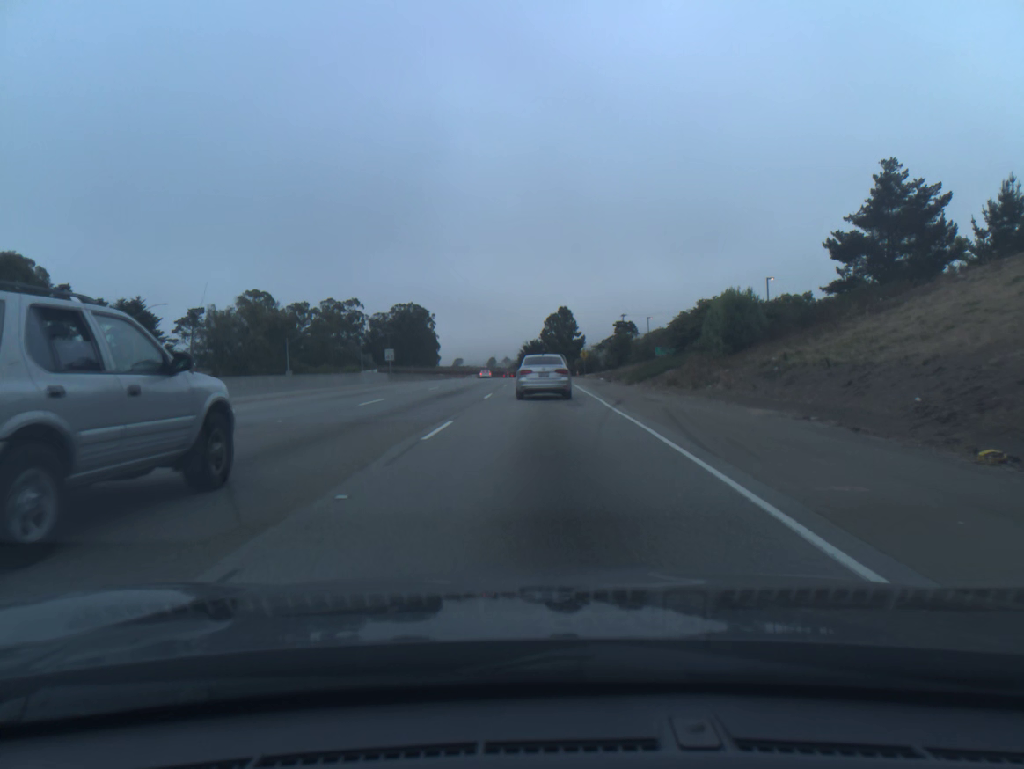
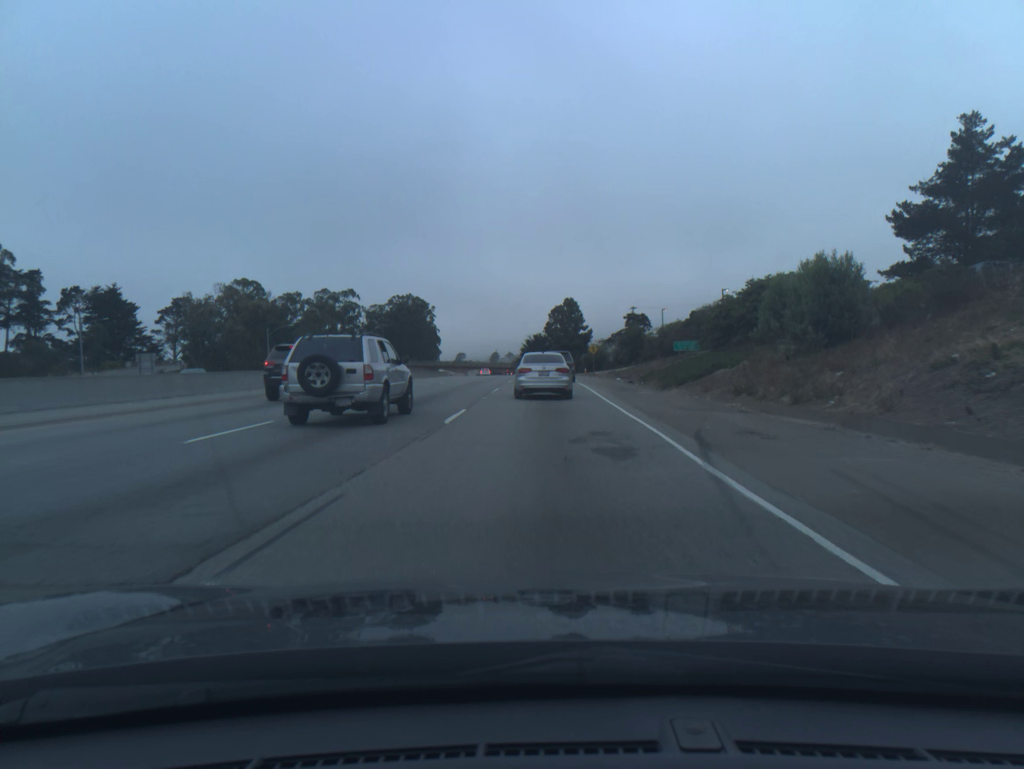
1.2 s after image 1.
(0.0, +11.5) m; 0°
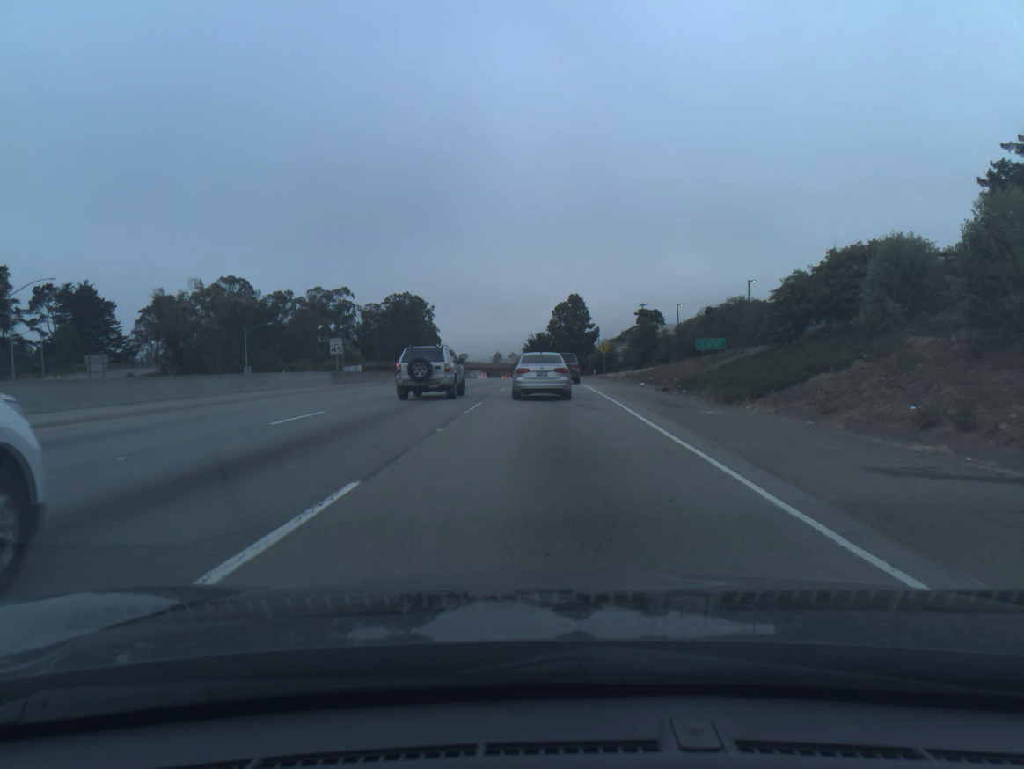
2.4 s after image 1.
(0.0, +11.2) m; 0°
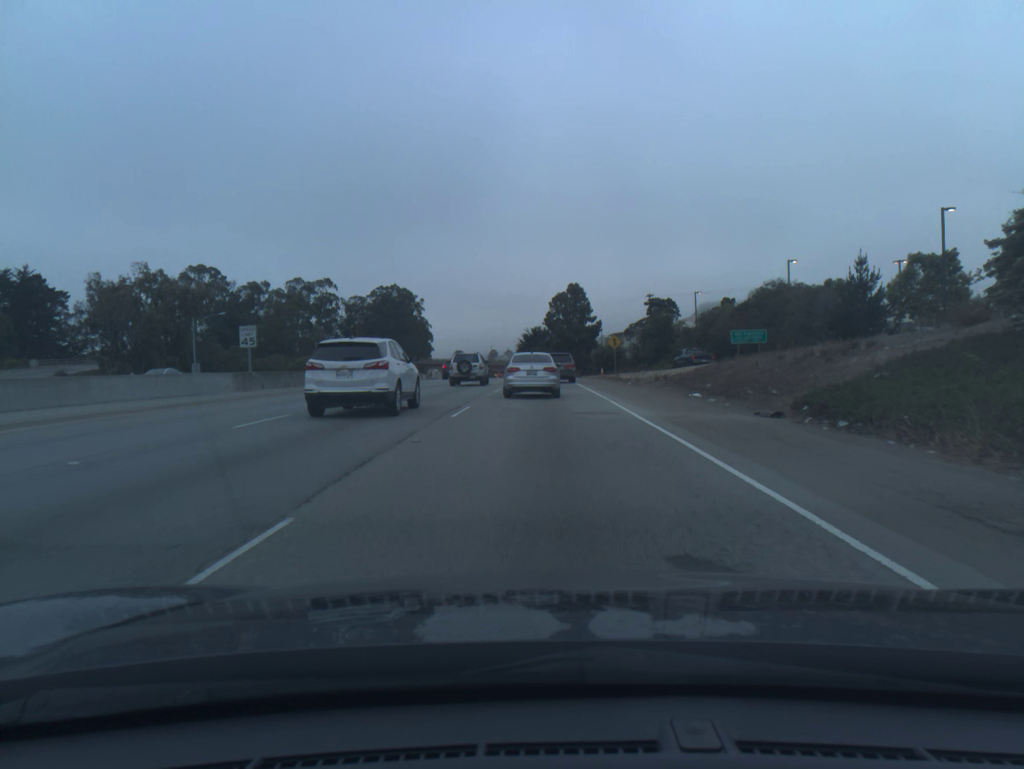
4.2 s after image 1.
(0.0, +16.4) m; 0°
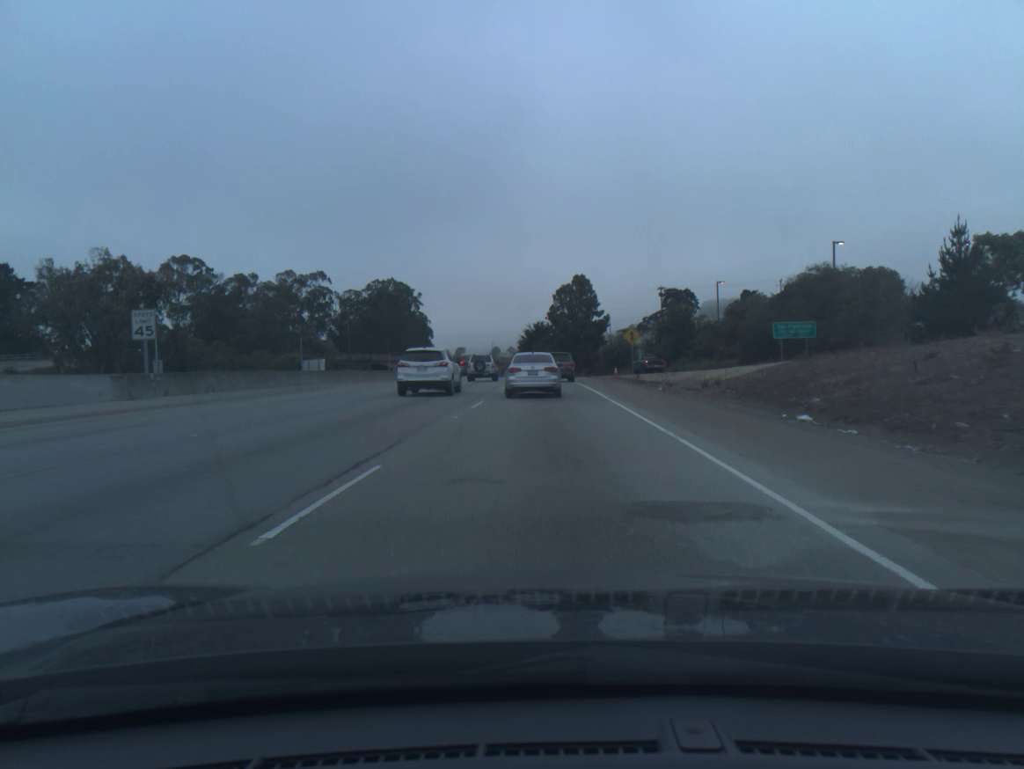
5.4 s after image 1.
(0.0, +11.1) m; 0°
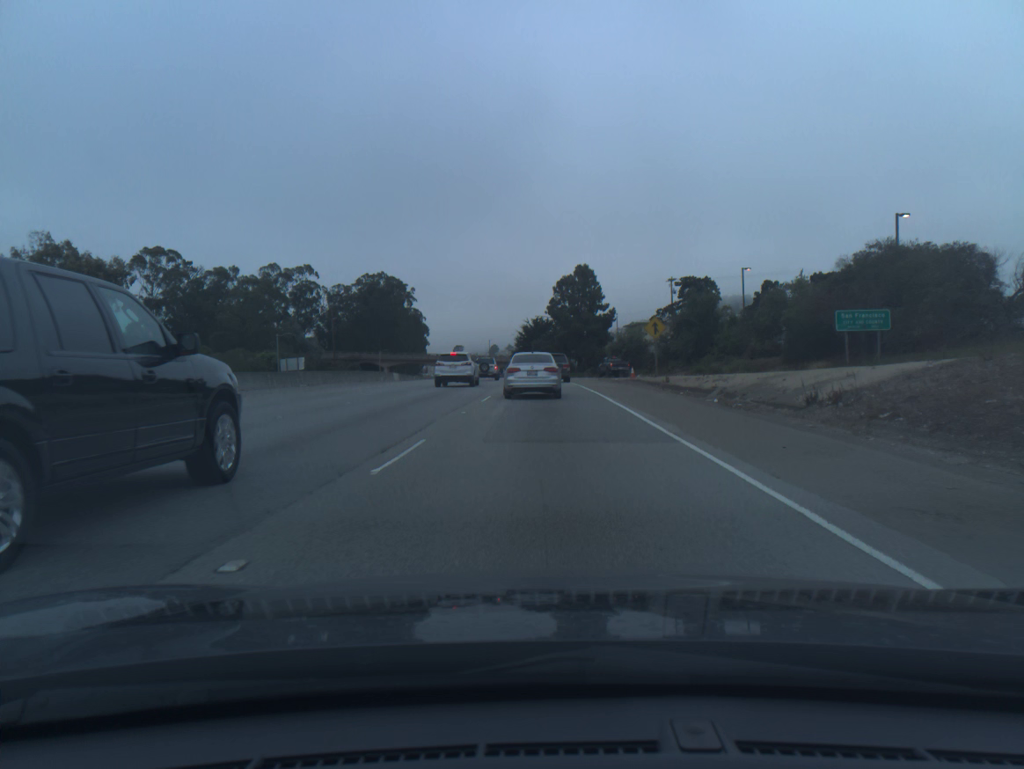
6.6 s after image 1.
(0.0, +11.4) m; 0°
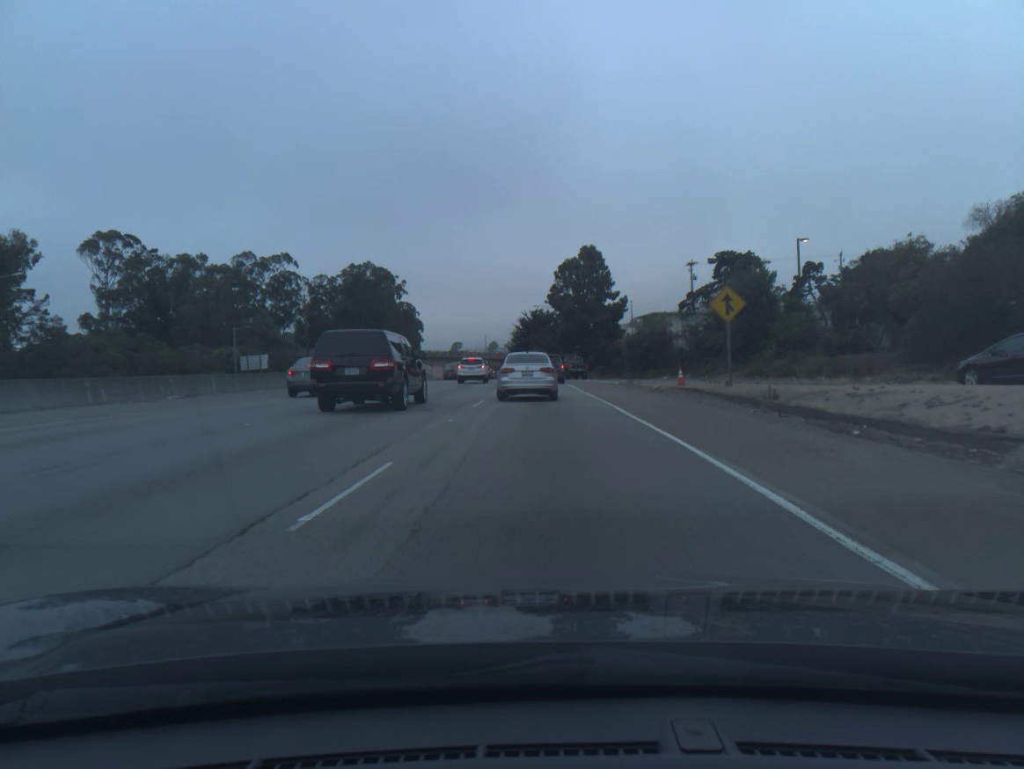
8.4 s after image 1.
(0.0, +17.0) m; 0°
